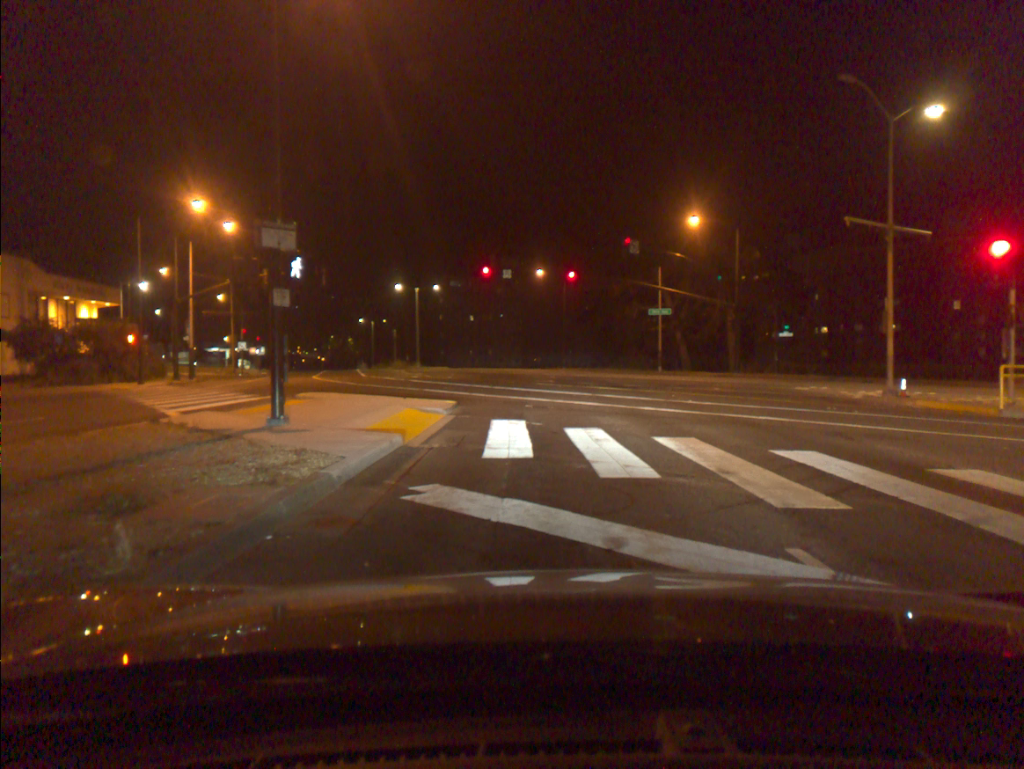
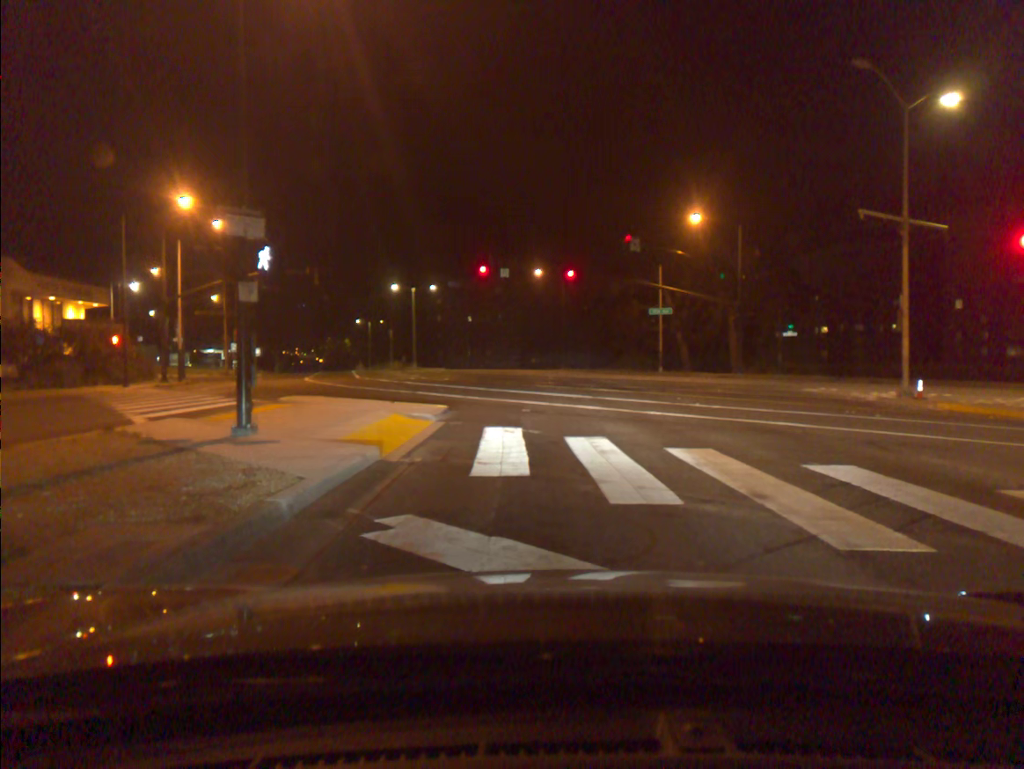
(0.0, +1.3) m; 0°
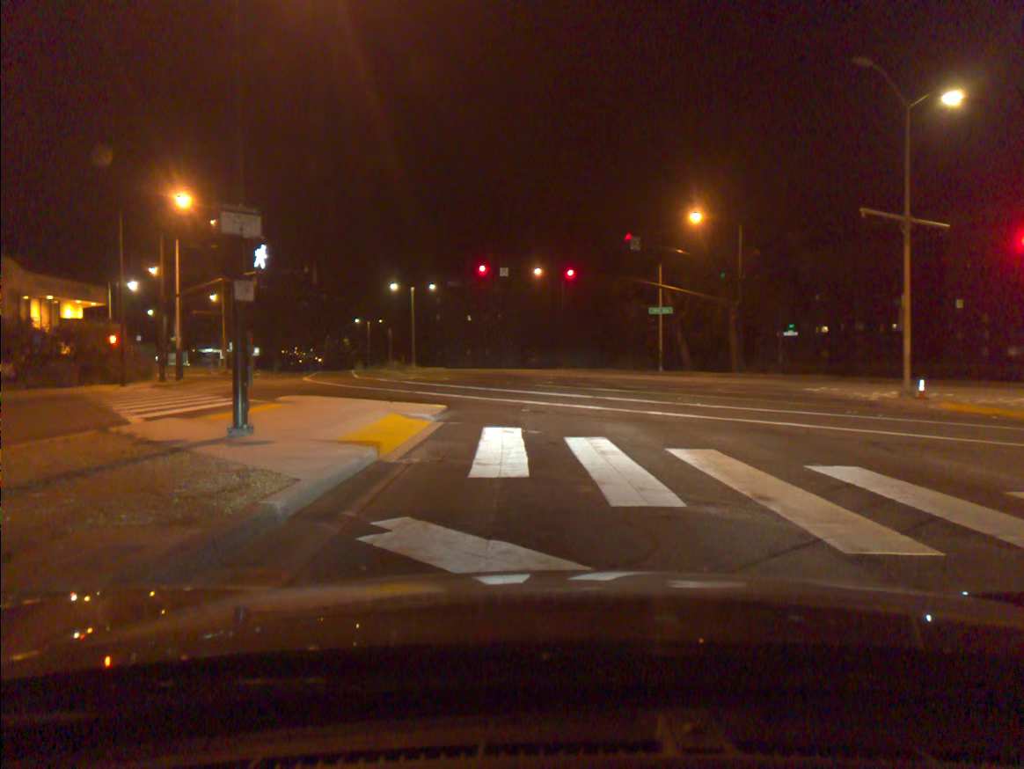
(0.0, +0.1) m; 0°
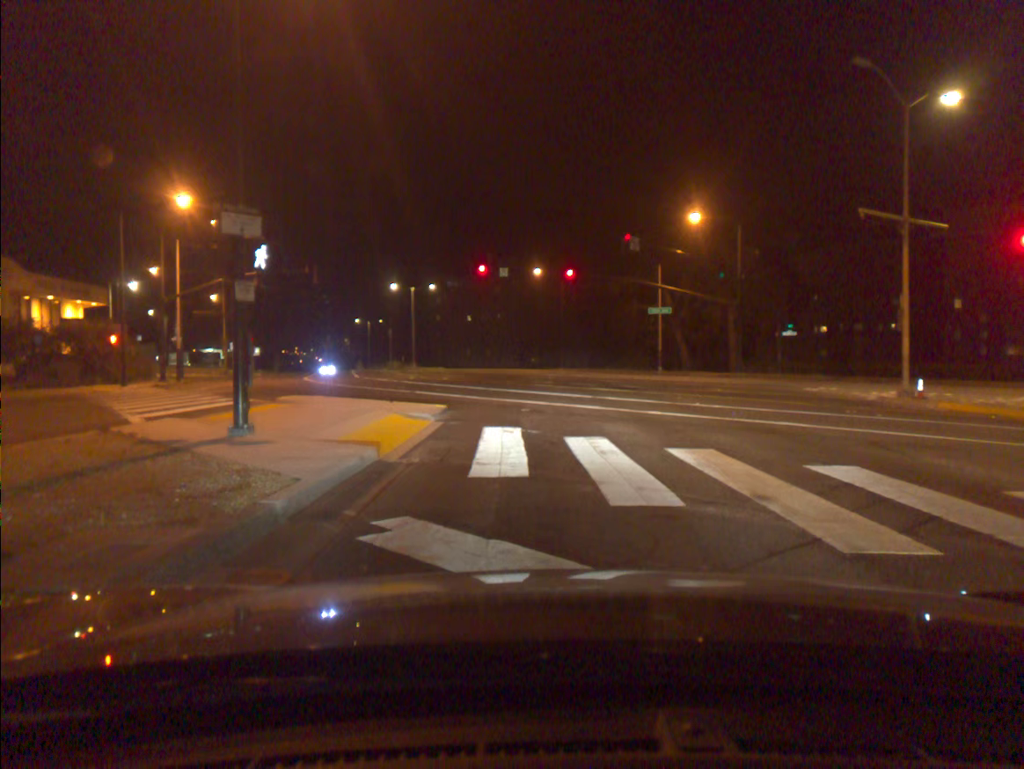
(0.0, 0.0) m; 0°
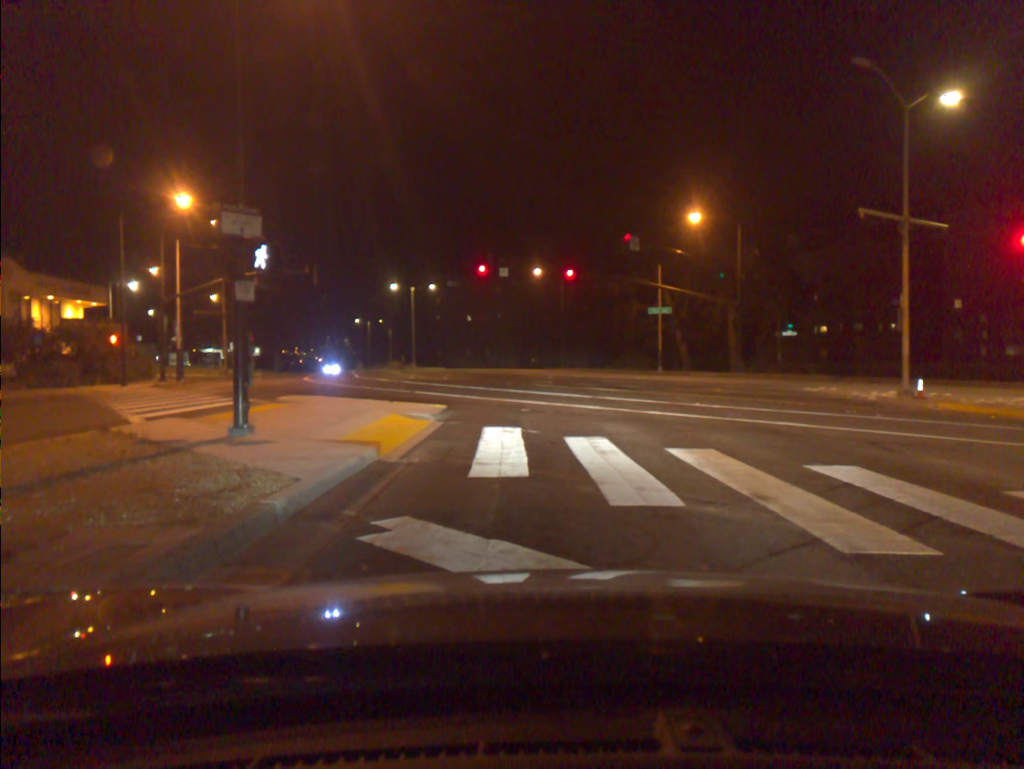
(0.0, 0.0) m; 0°
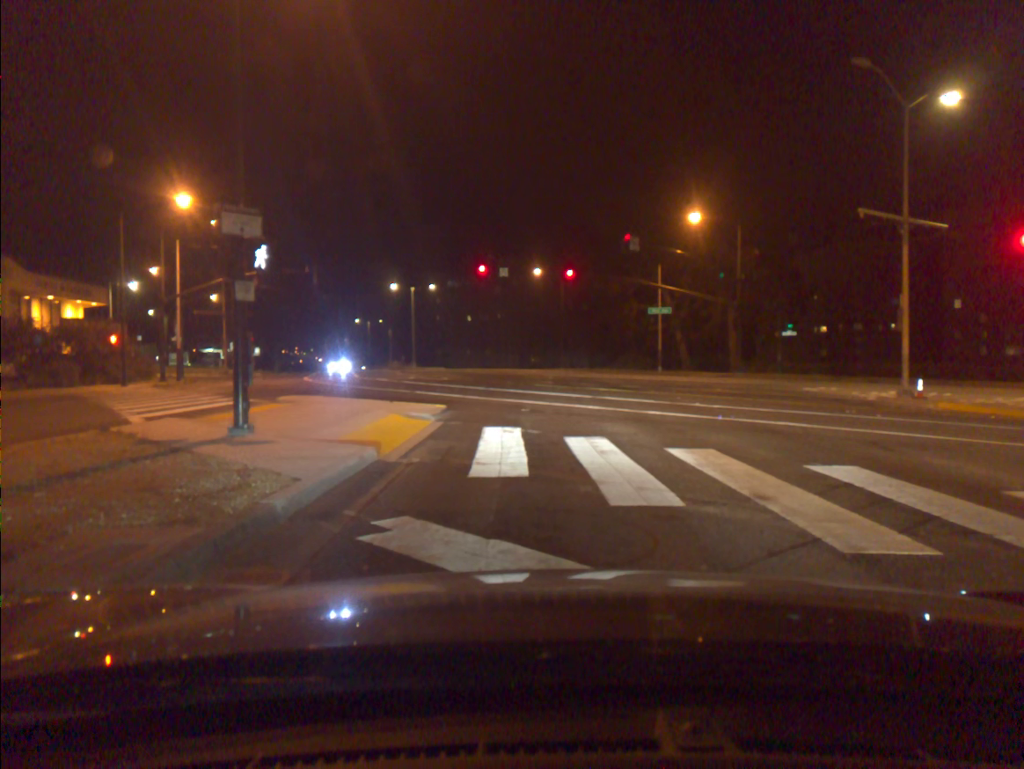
(0.0, 0.0) m; 0°
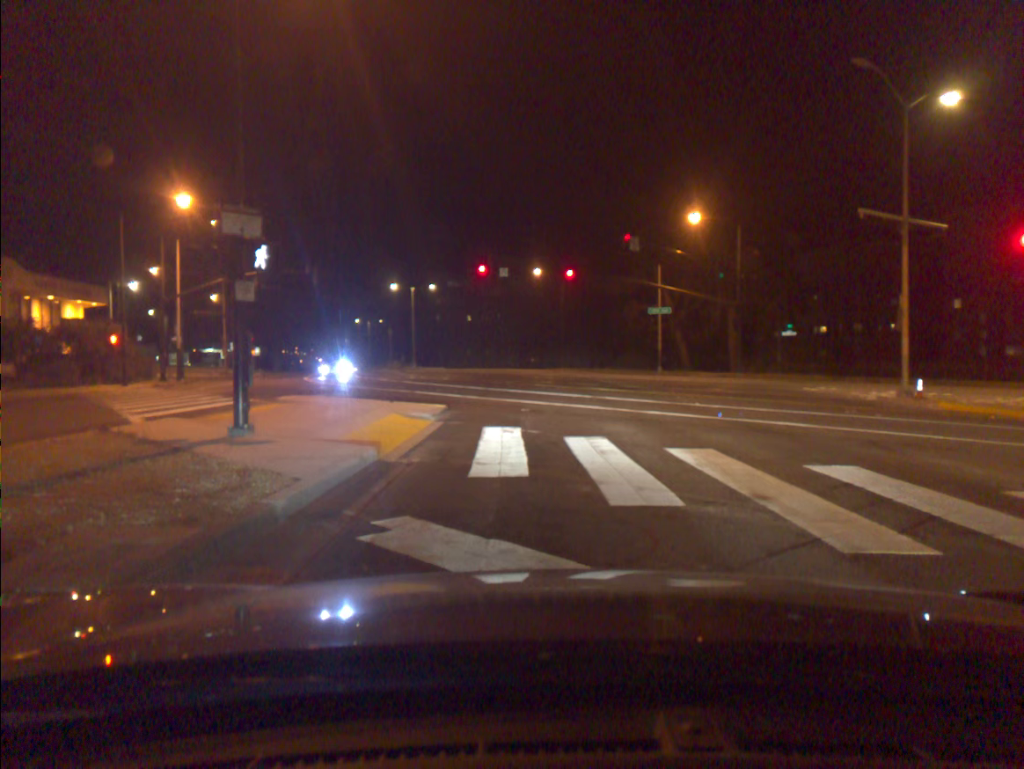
(0.0, 0.0) m; 0°
